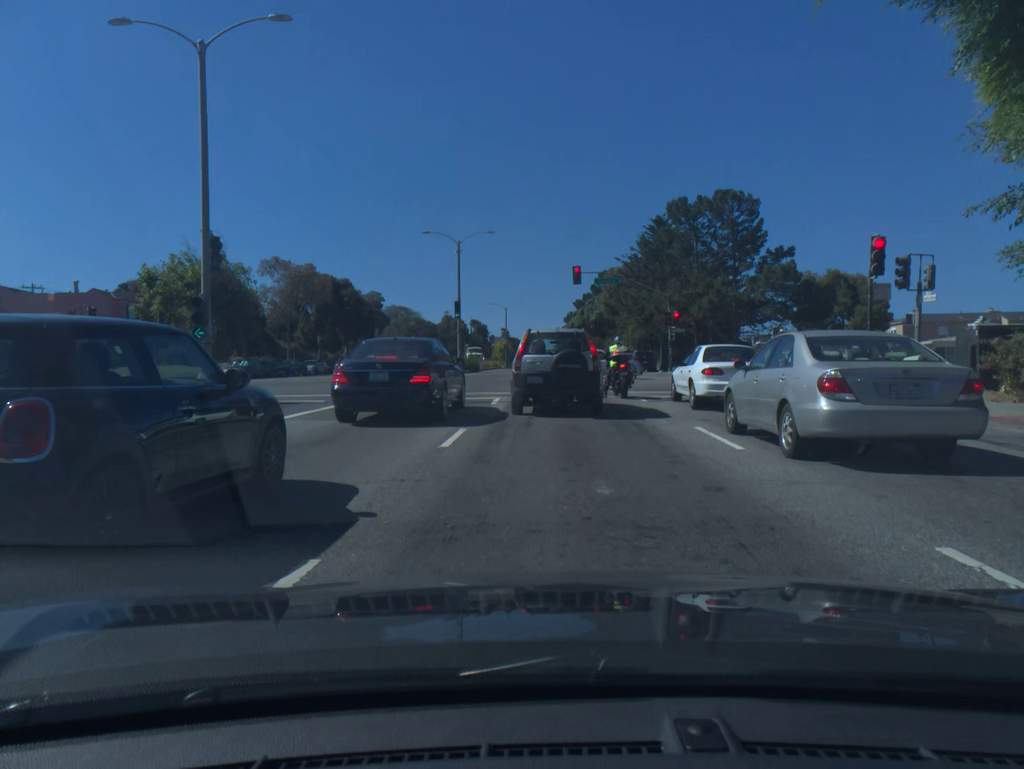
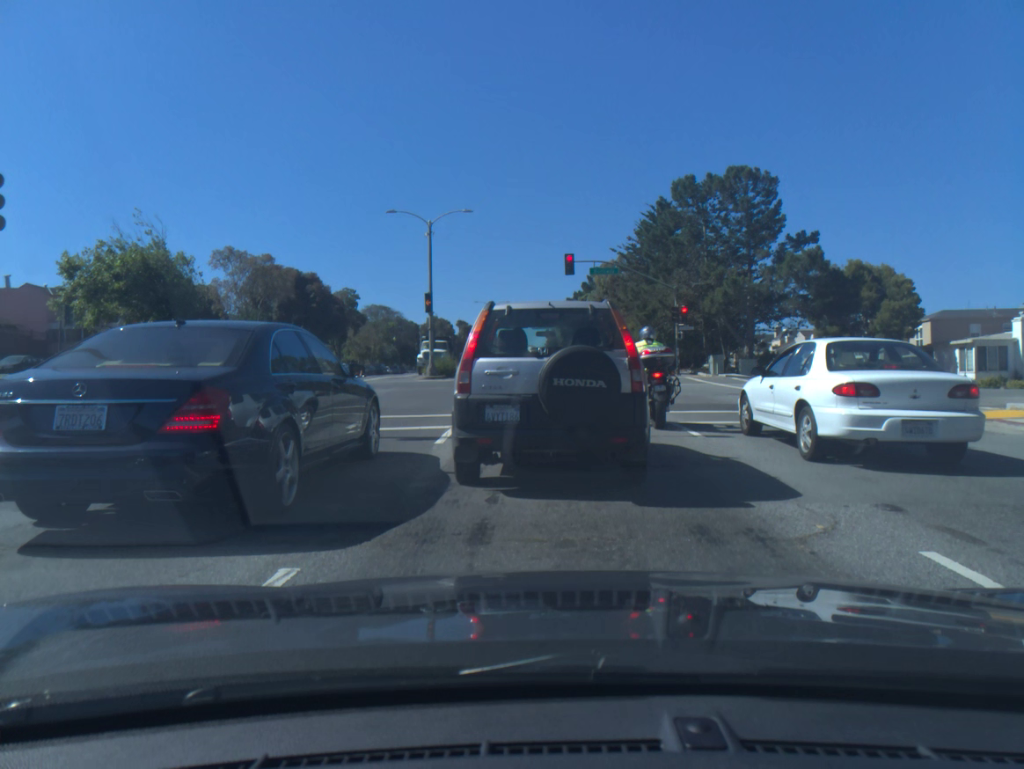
(0.0, +8.2) m; +1°
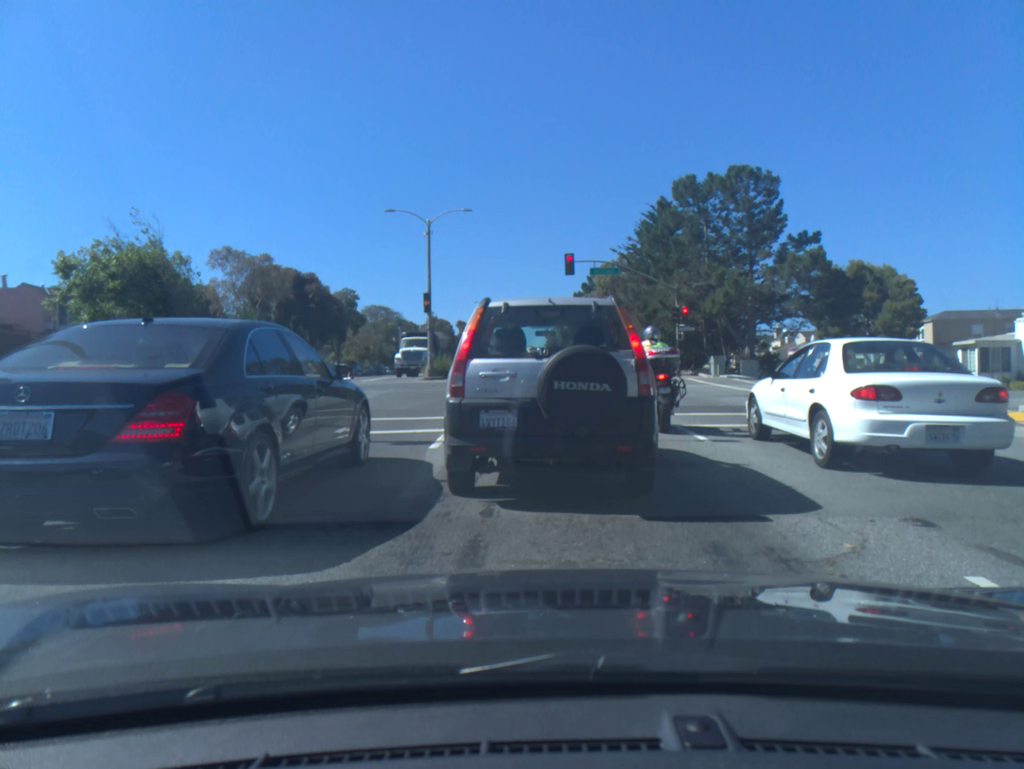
(0.0, +0.6) m; 0°
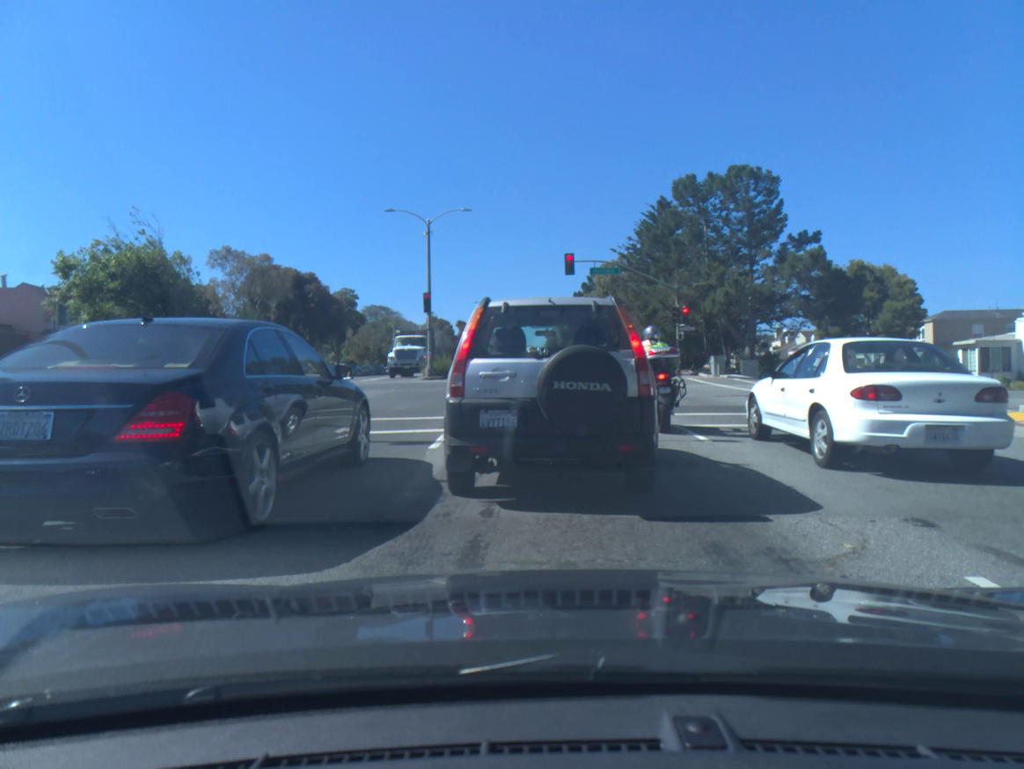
(0.0, 0.0) m; 0°
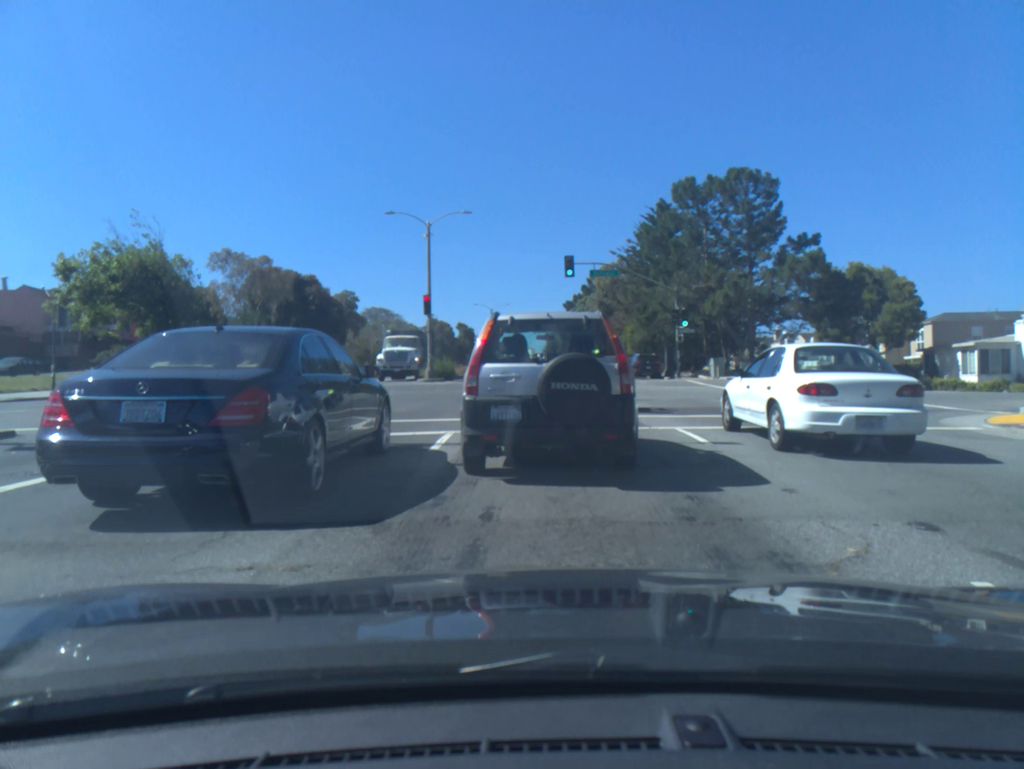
(0.0, 0.0) m; 0°
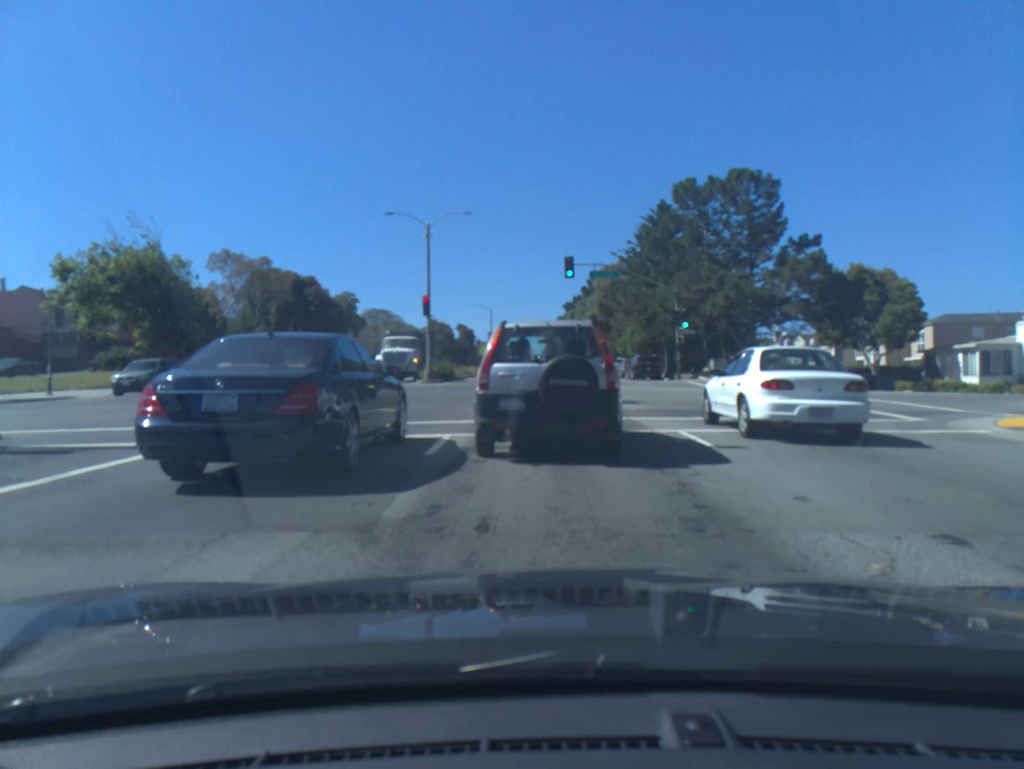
(0.0, +0.3) m; 0°
